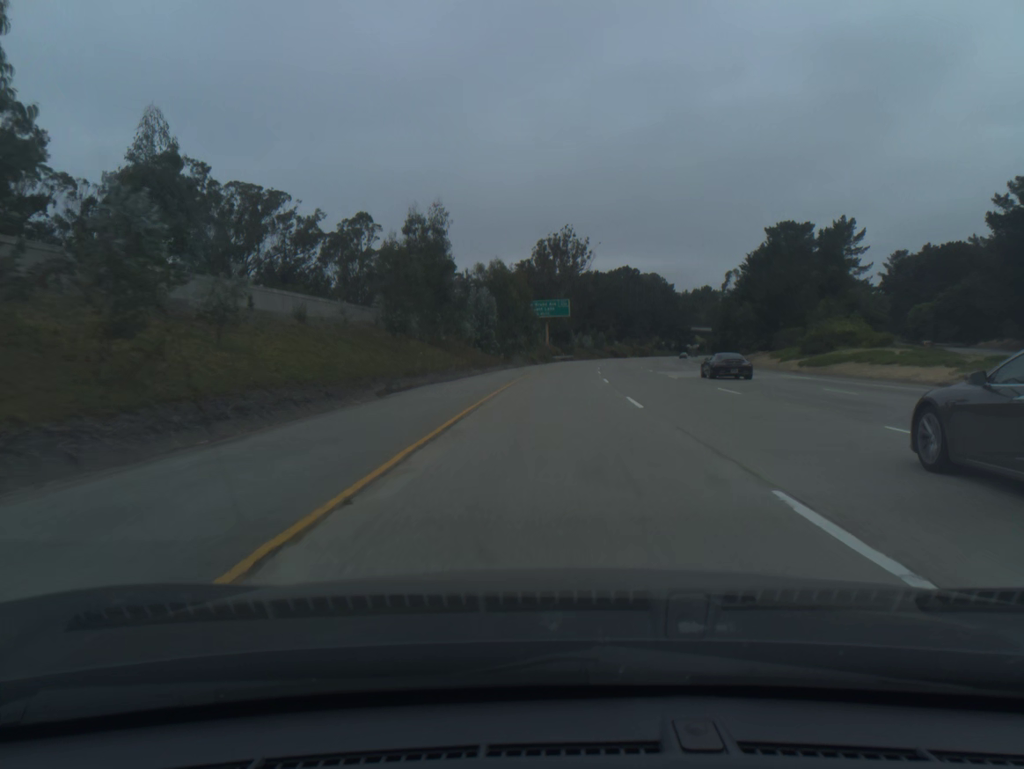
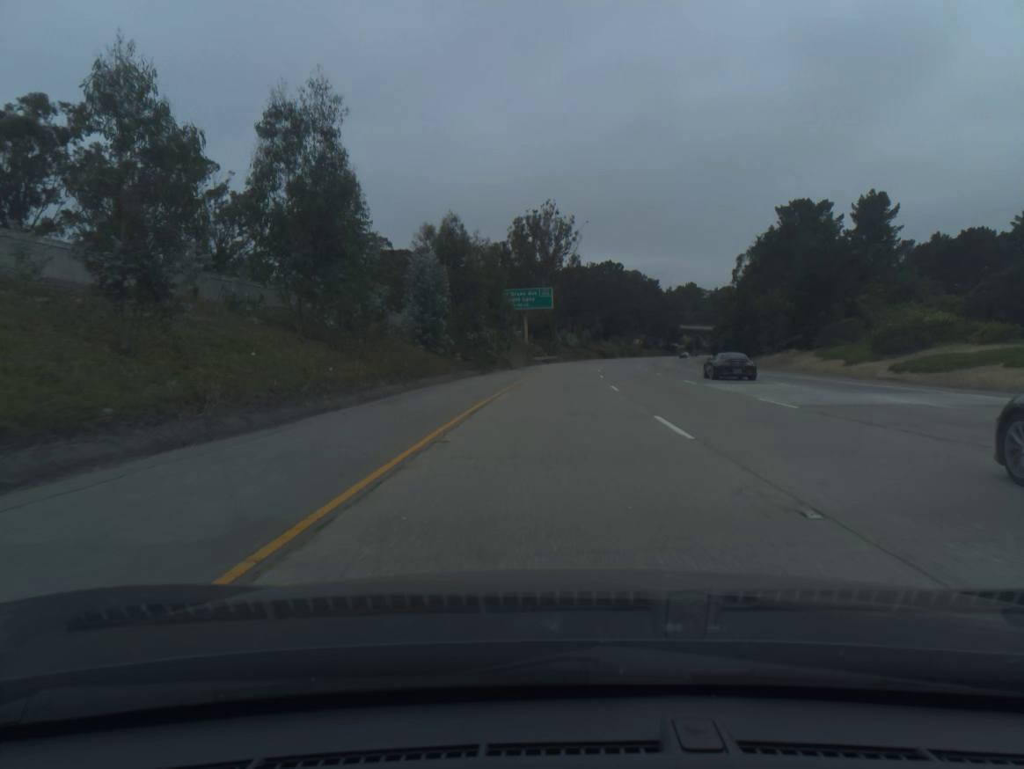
(+0.3, +20.6) m; +2°
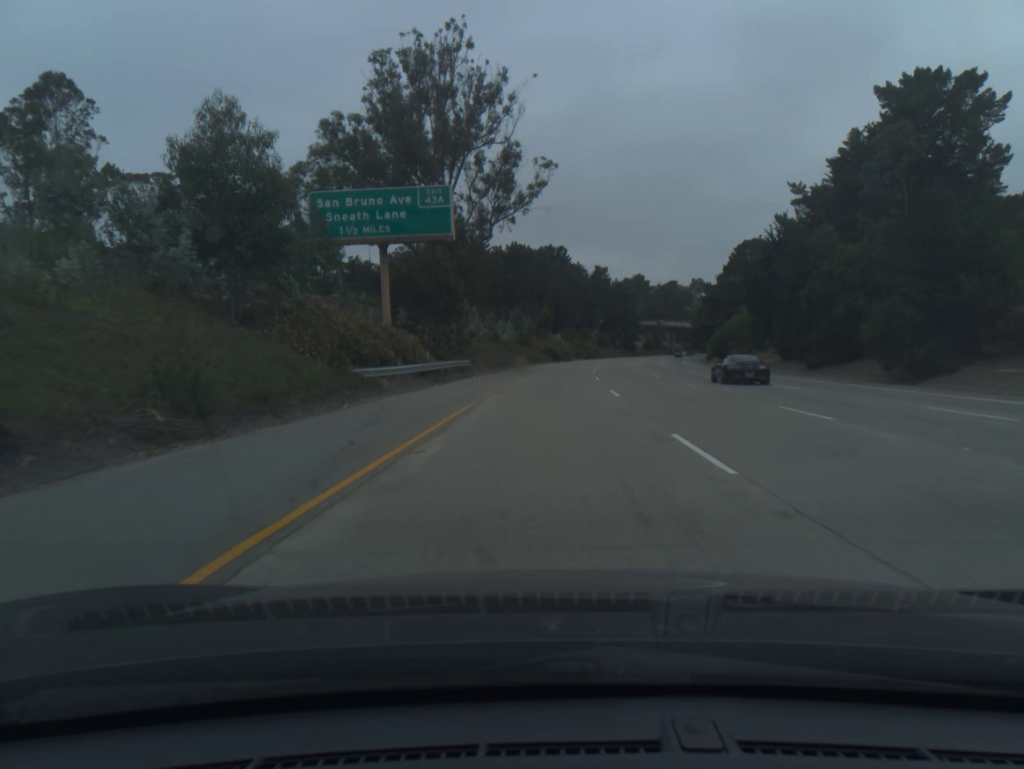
(+2.5, +61.7) m; +5°
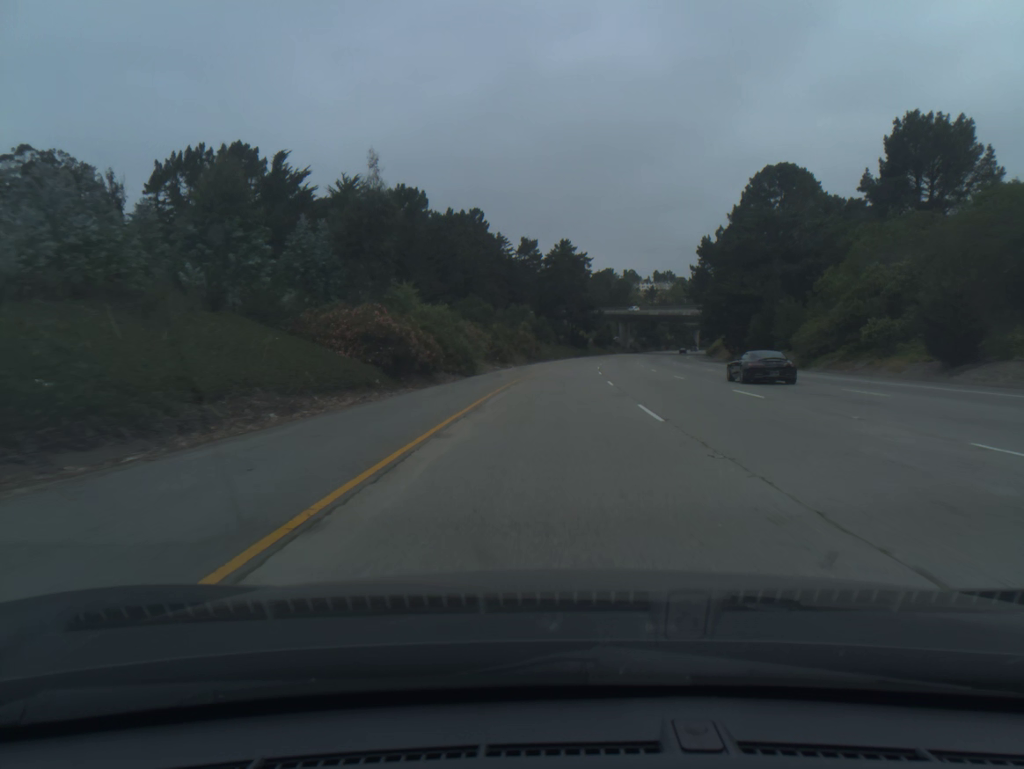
(+3.8, +82.3) m; +5°
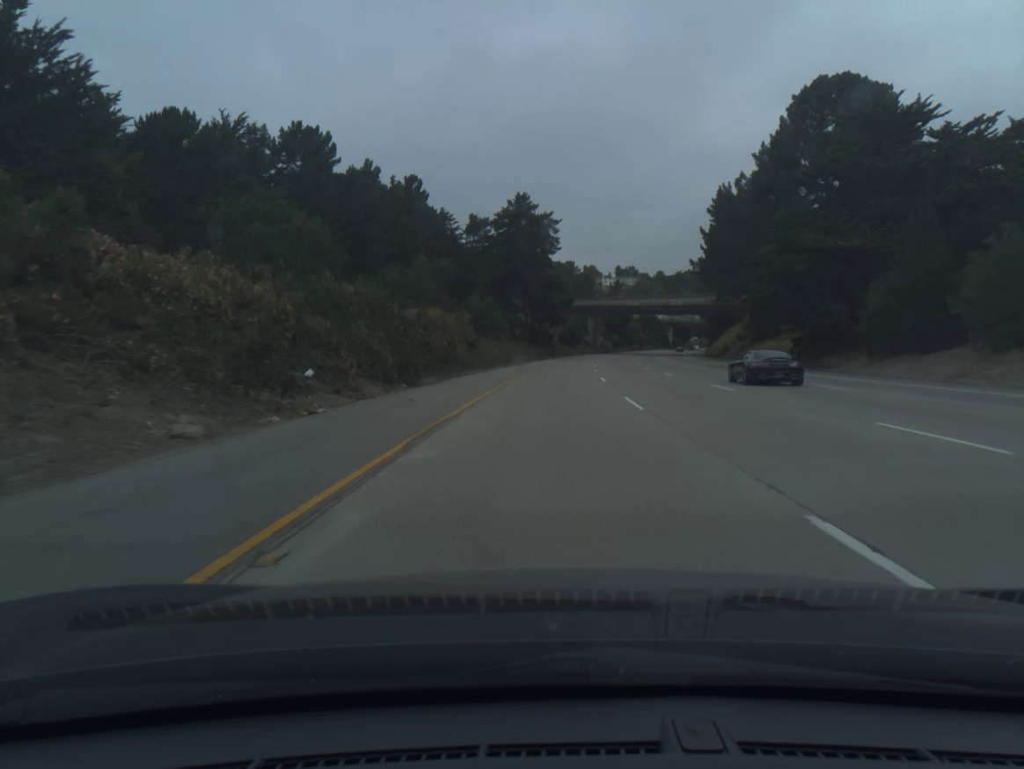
(+1.1, +41.2) m; +3°
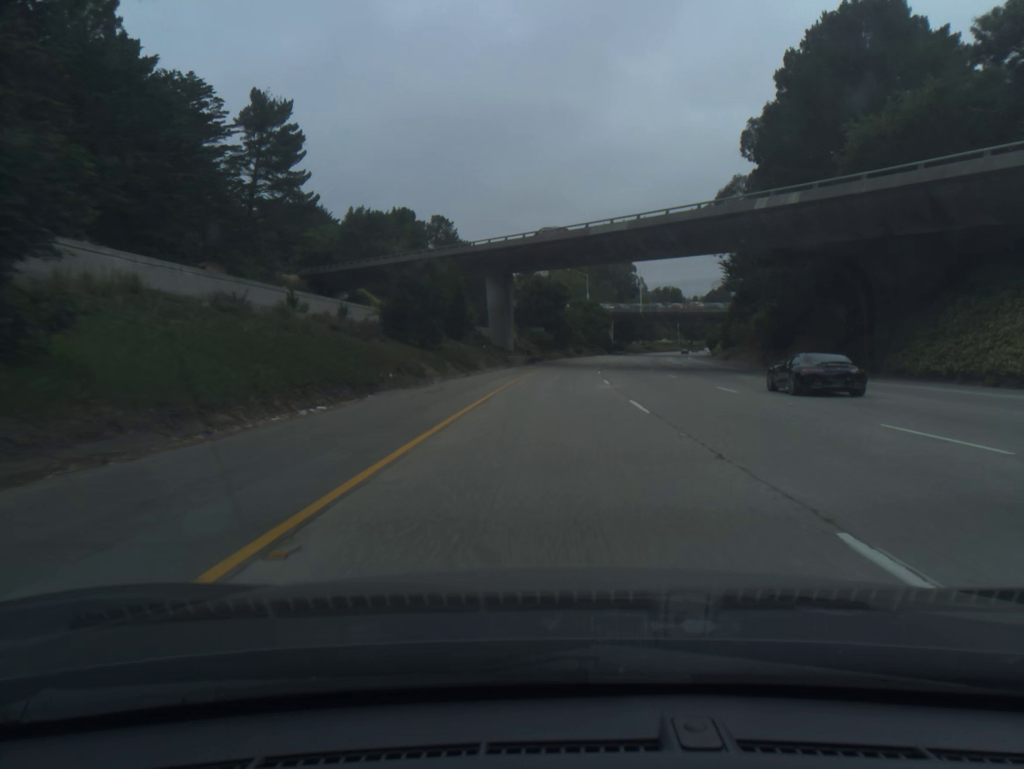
(+6.3, +102.8) m; +7°
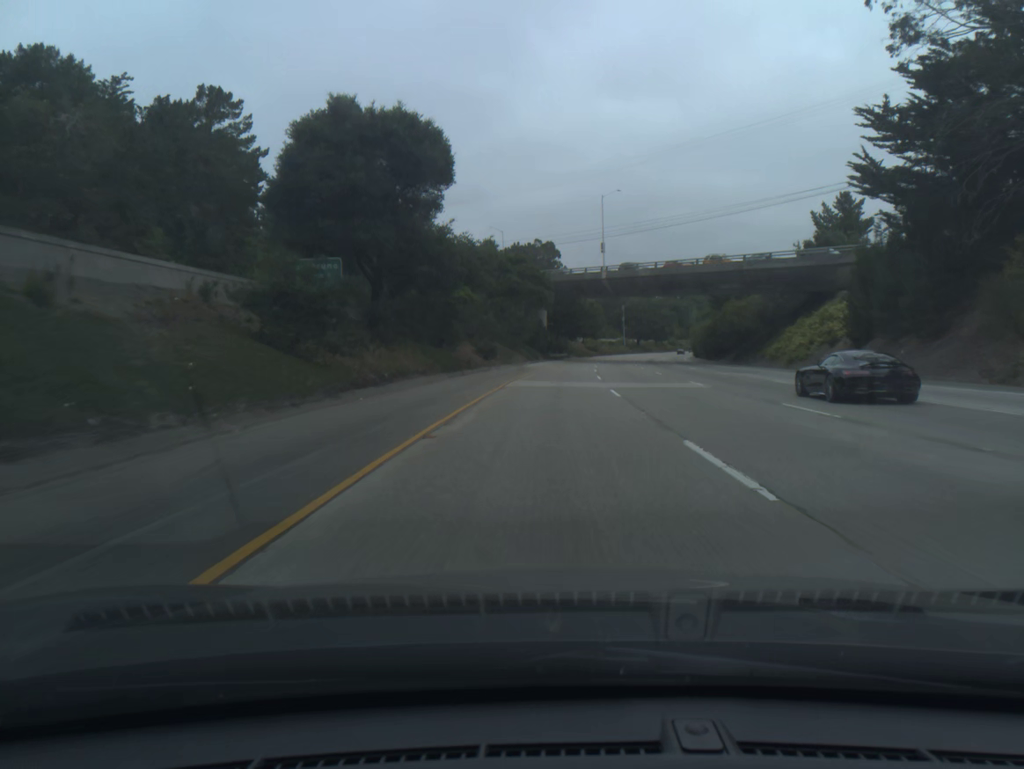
(+4.2, +82.3) m; +6°
